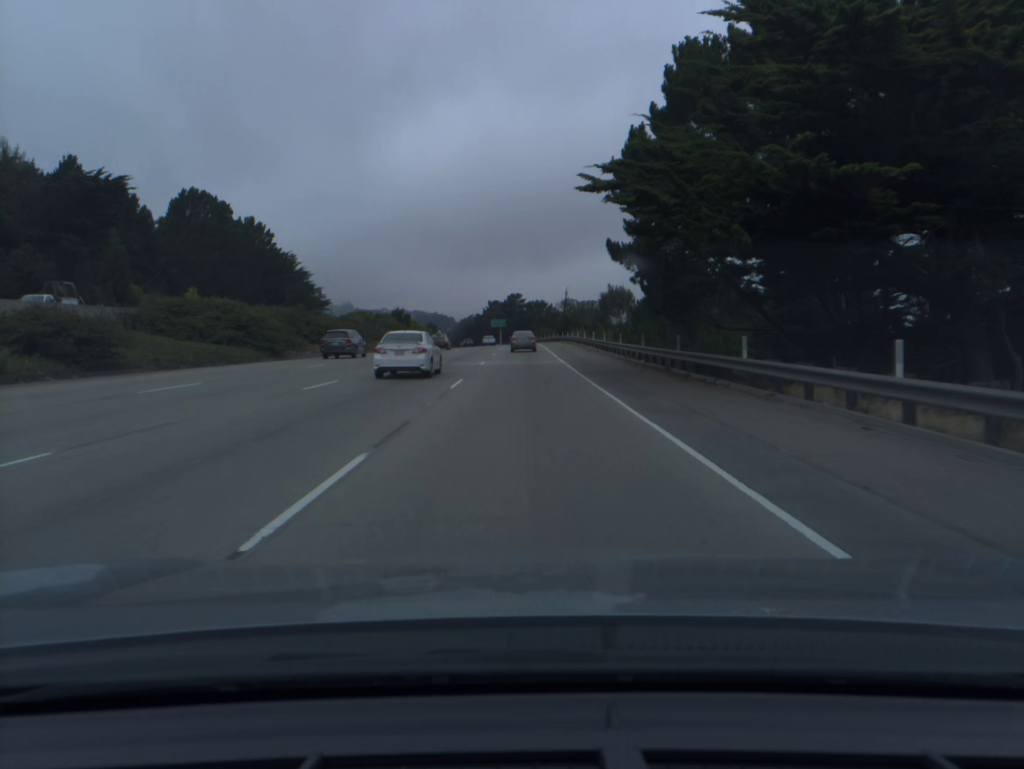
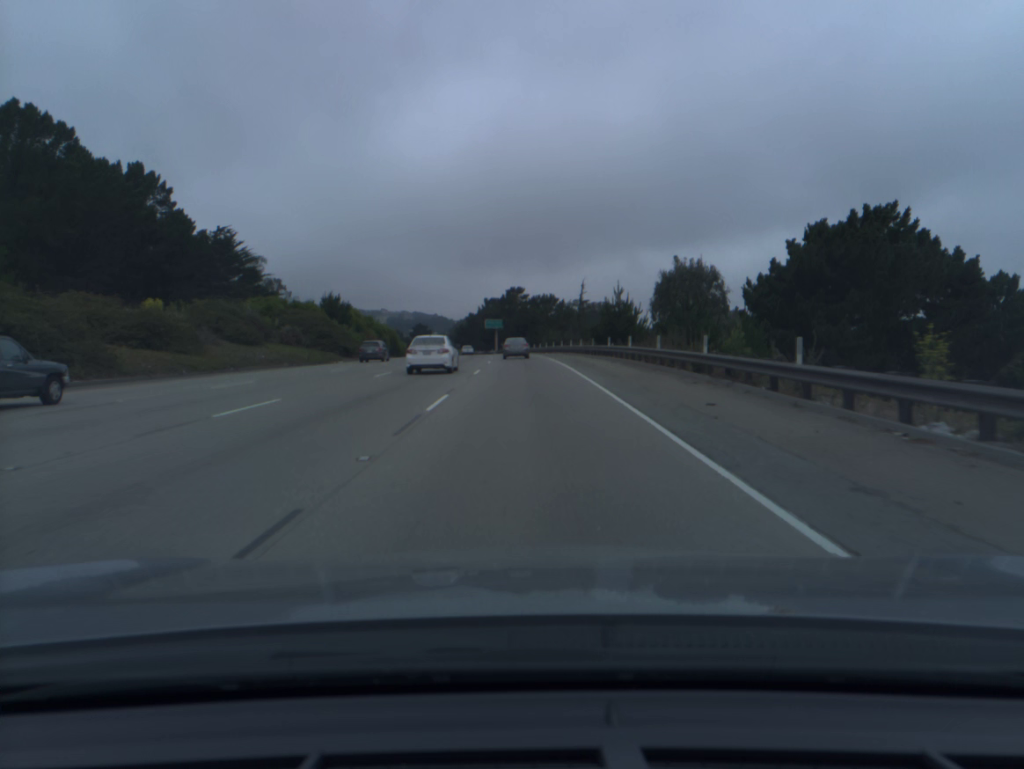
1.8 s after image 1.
(-0.1, +49.5) m; 0°
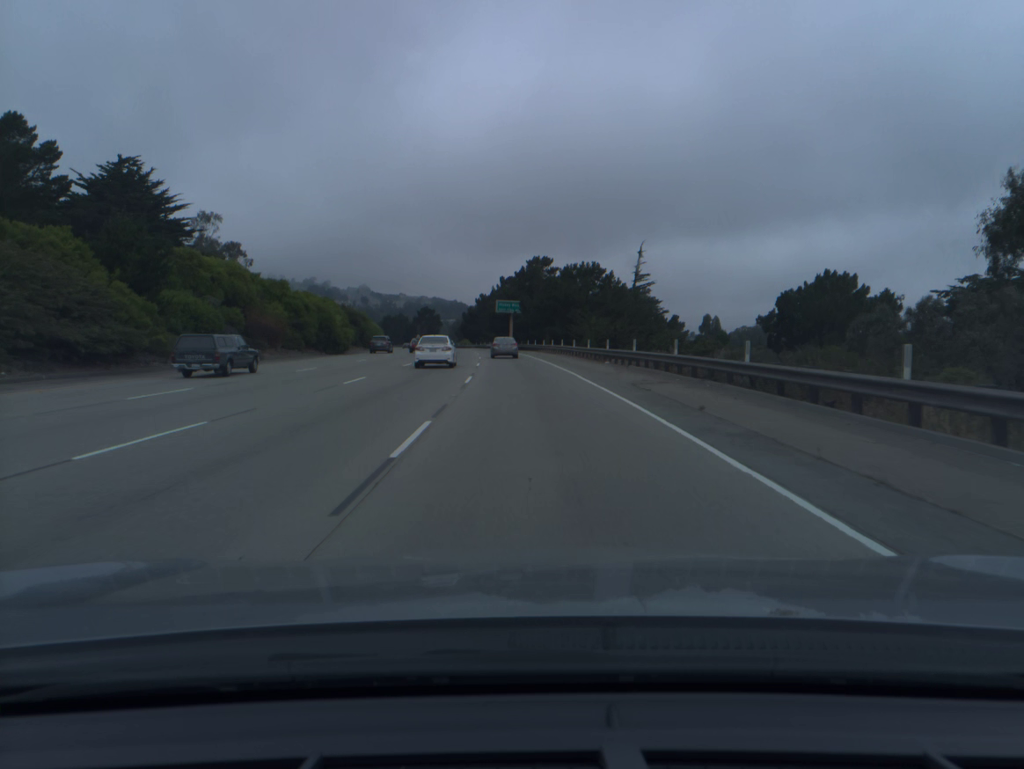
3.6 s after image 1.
(-0.4, +49.2) m; -1°
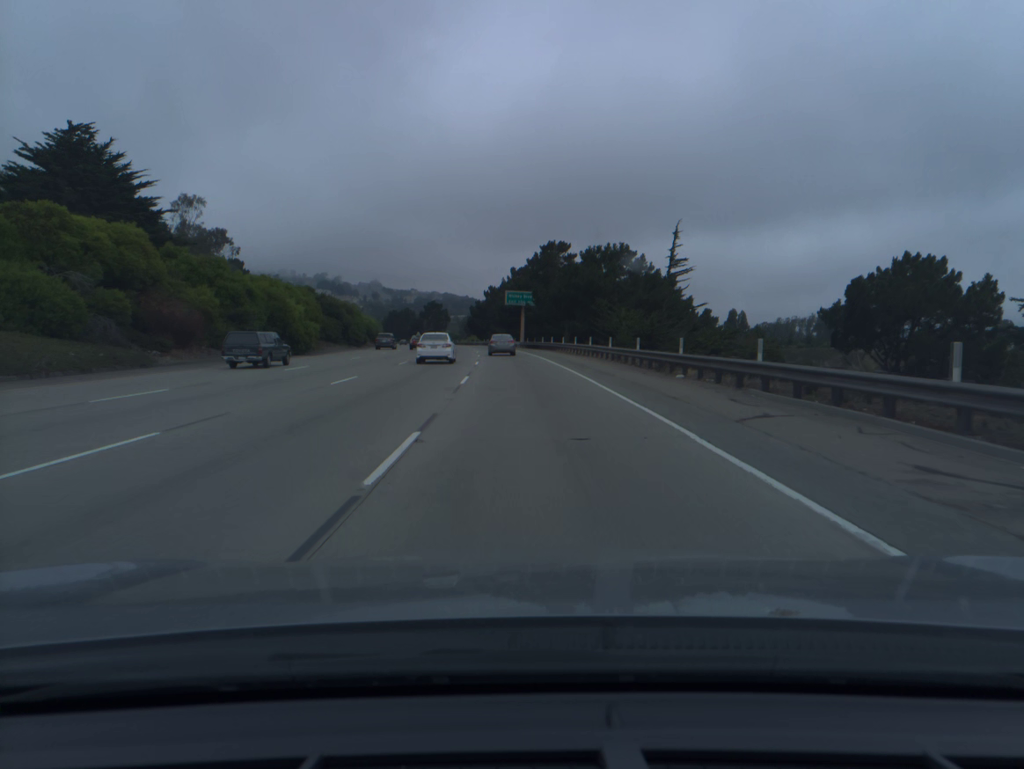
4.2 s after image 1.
(-0.1, +16.4) m; -1°
